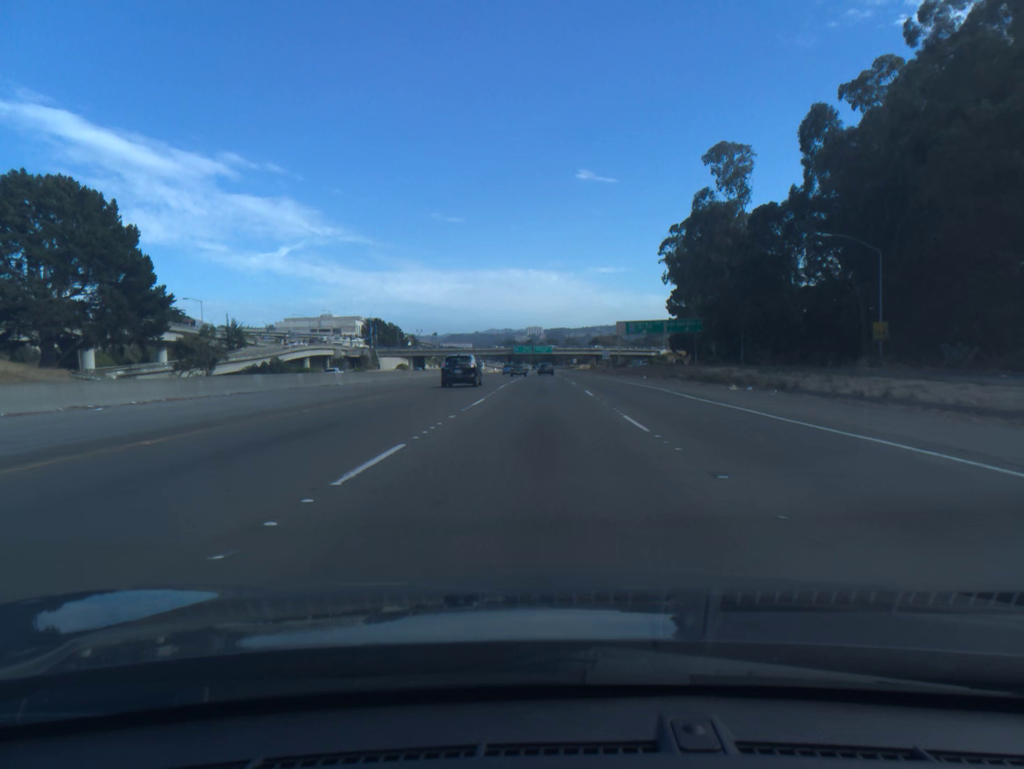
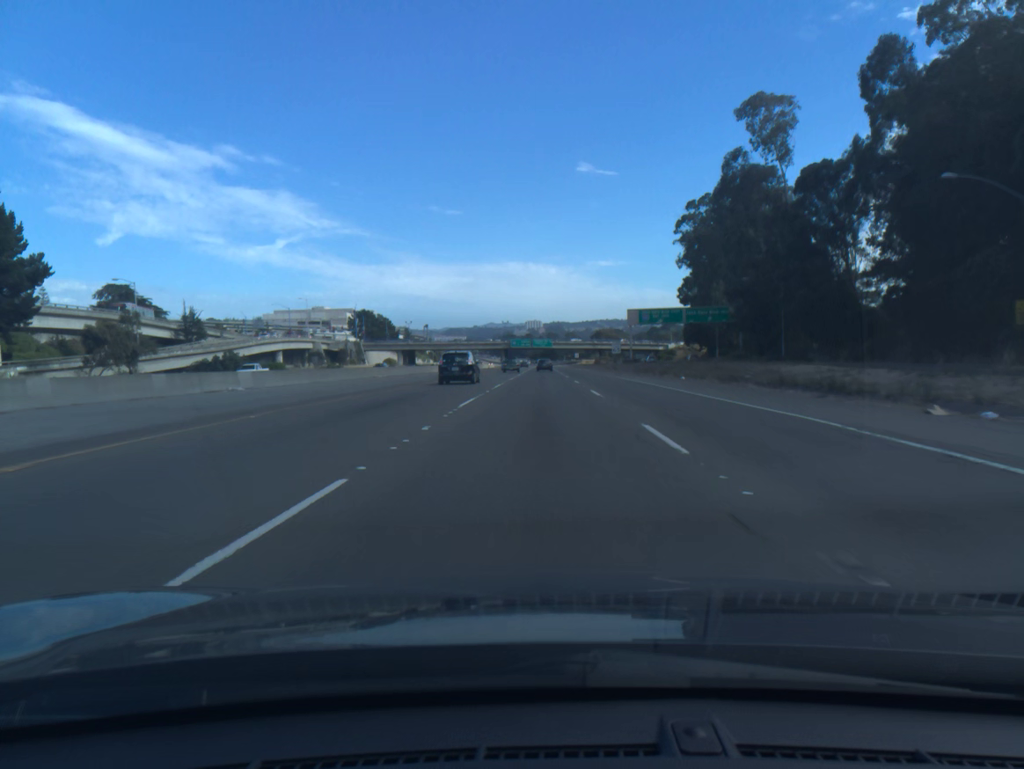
(0.0, +18.3) m; 0°
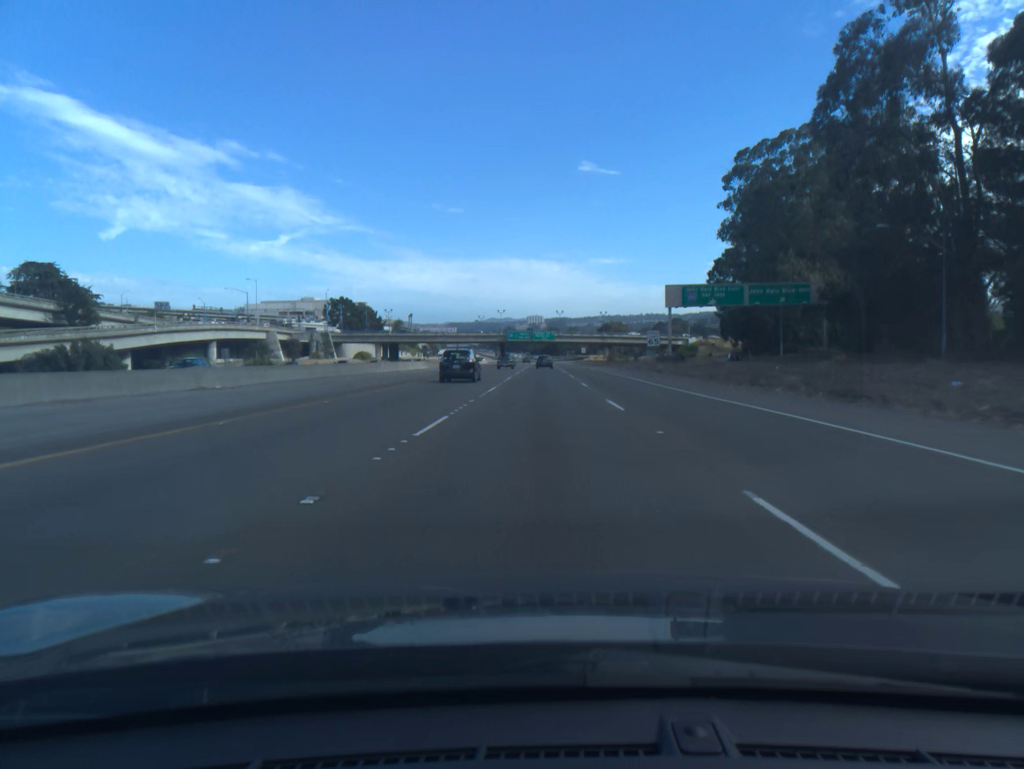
(0.0, +36.3) m; 0°
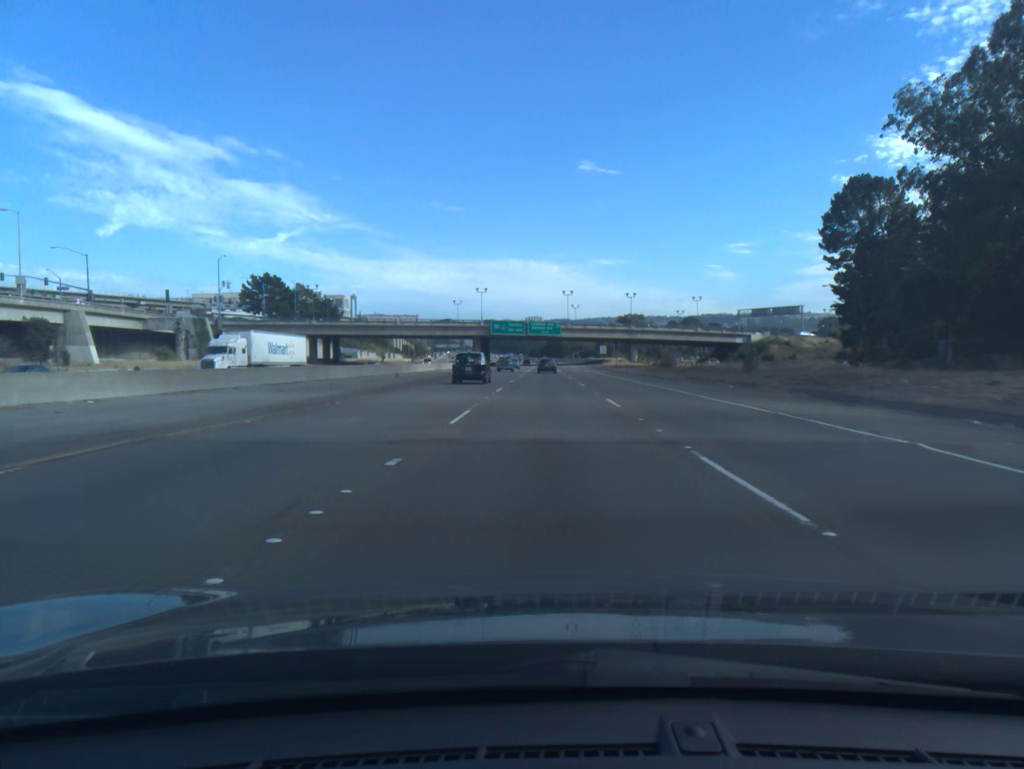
(-0.1, +71.3) m; 0°
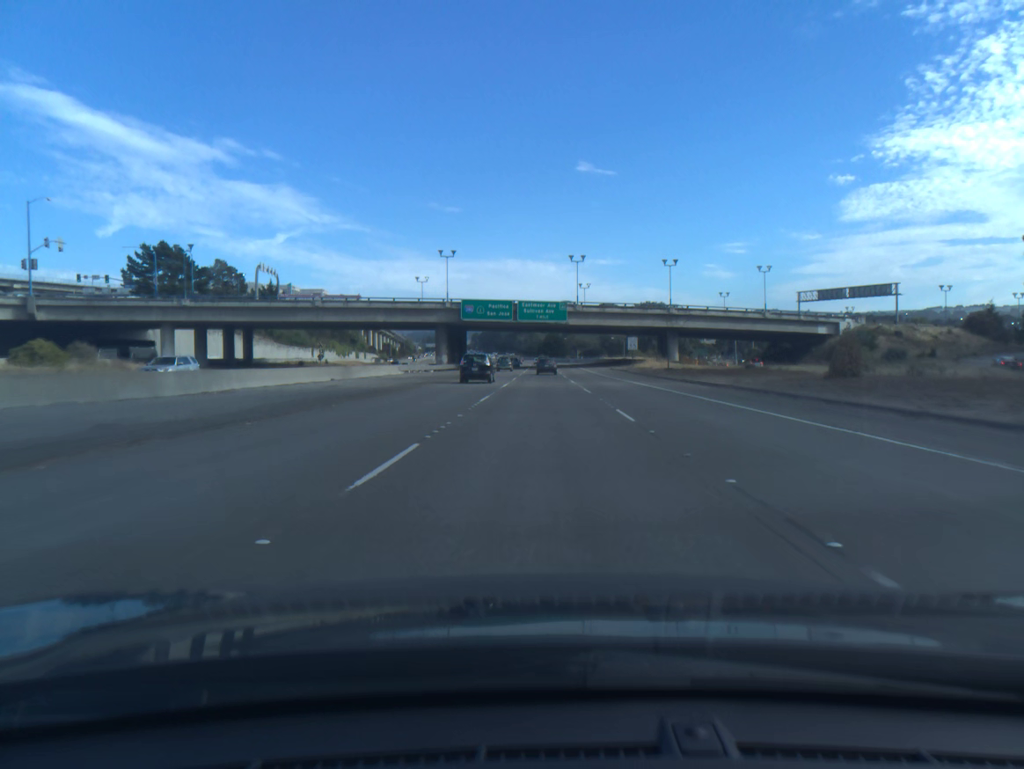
(+0.2, +52.4) m; 0°
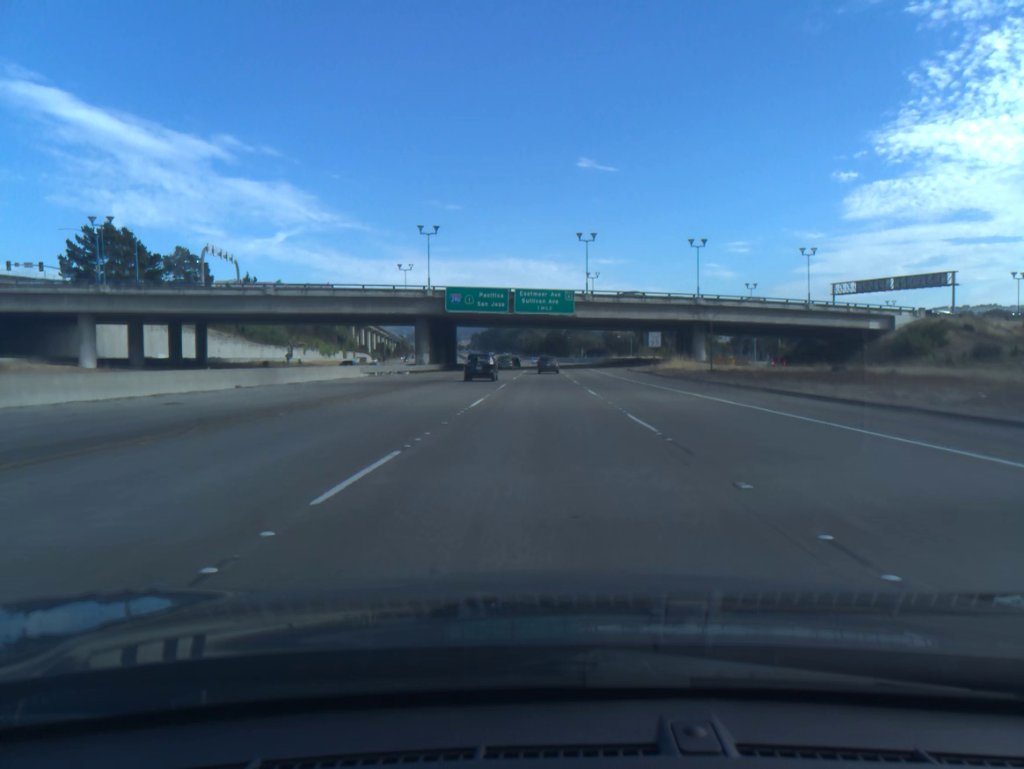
(0.0, +17.2) m; 0°
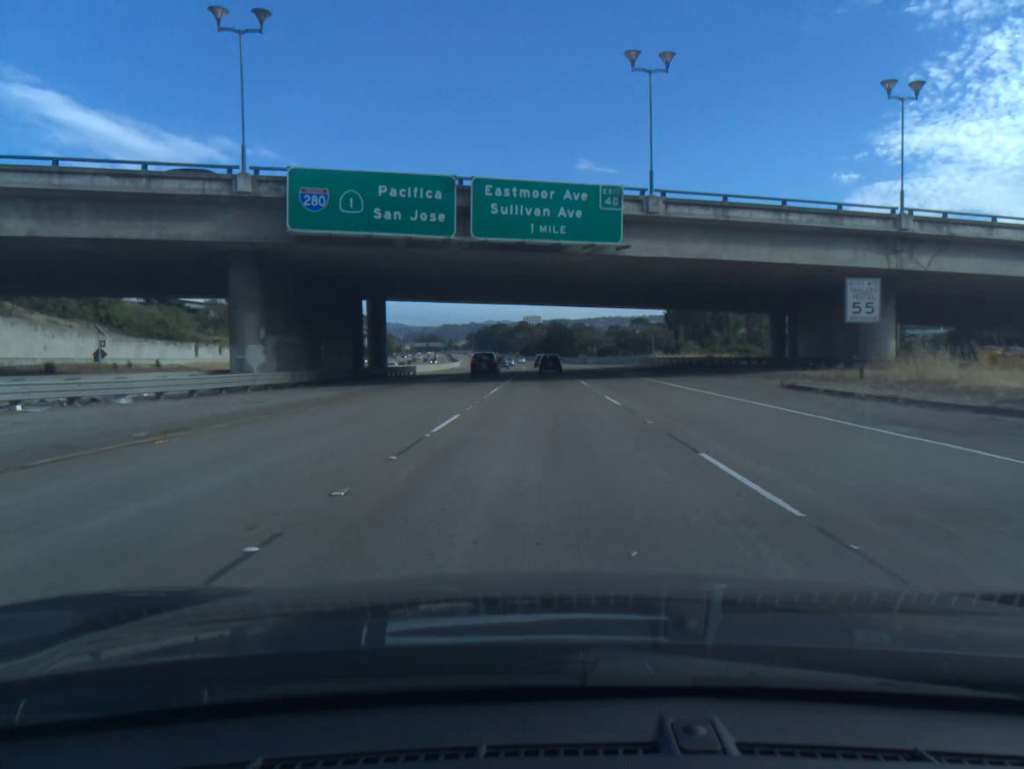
(-0.1, +51.2) m; 0°
